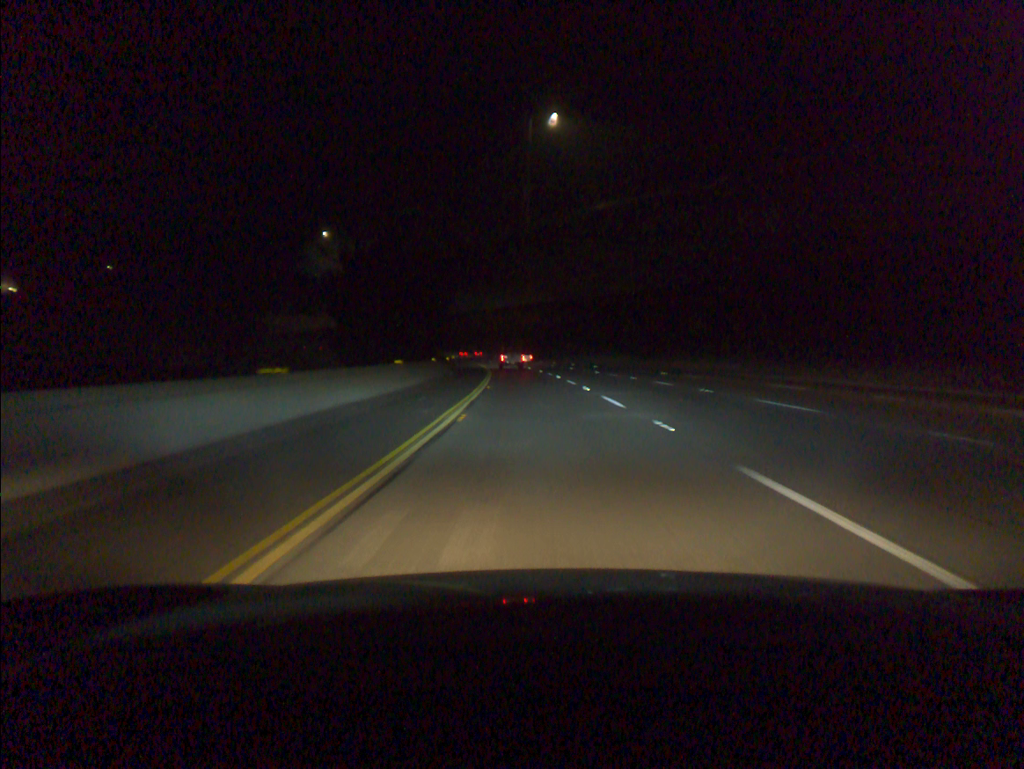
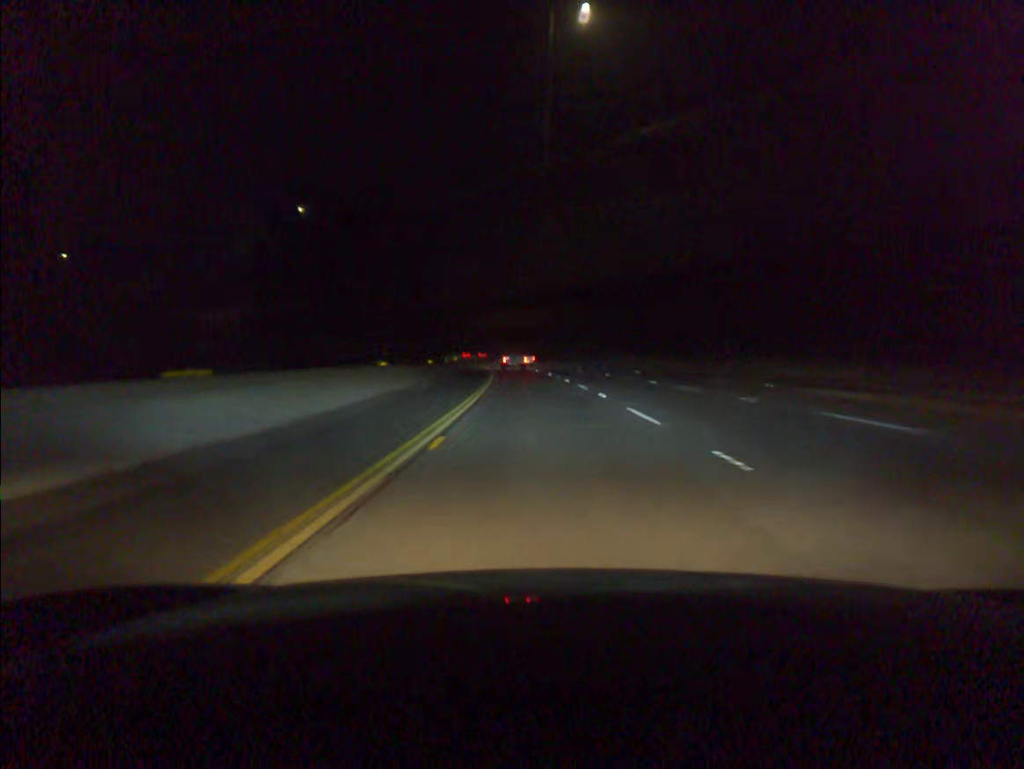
(-0.2, +19.0) m; -1°
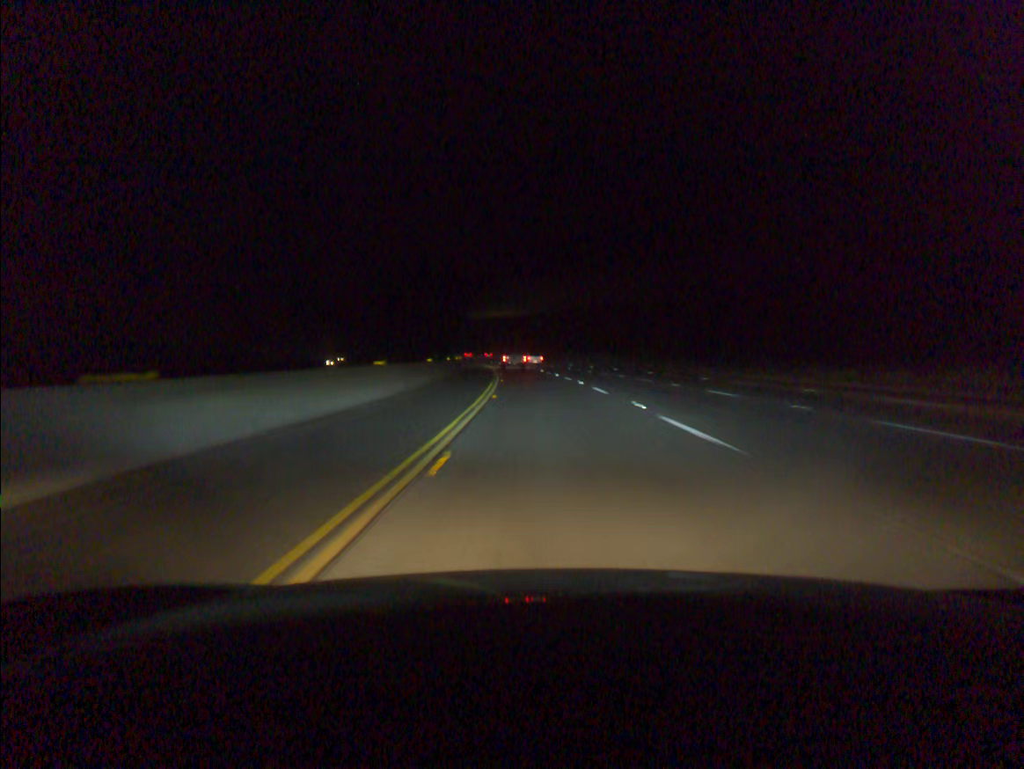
(-3.7, +75.4) m; -5°
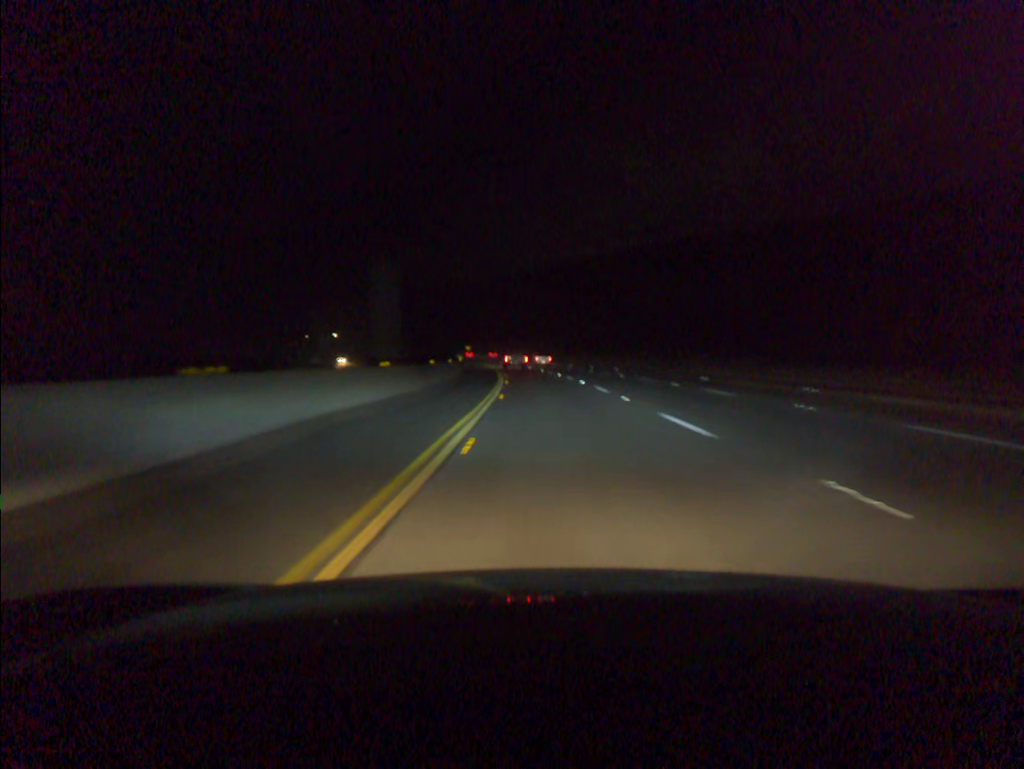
(-2.0, +56.5) m; -4°
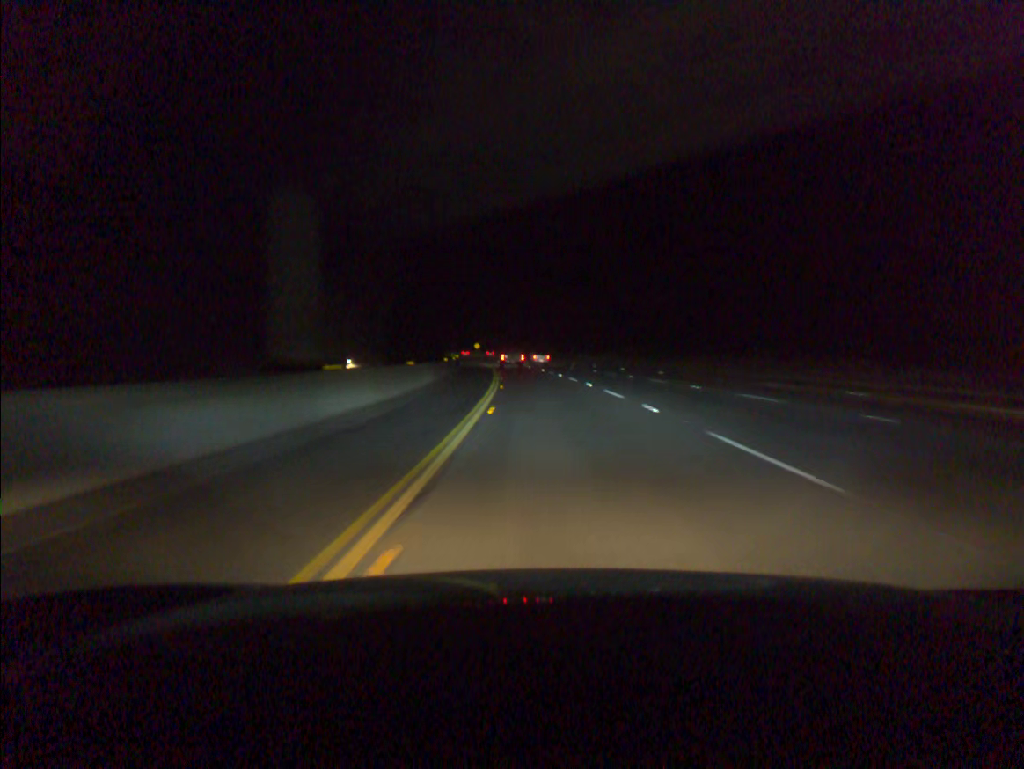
(-0.1, +18.9) m; -1°
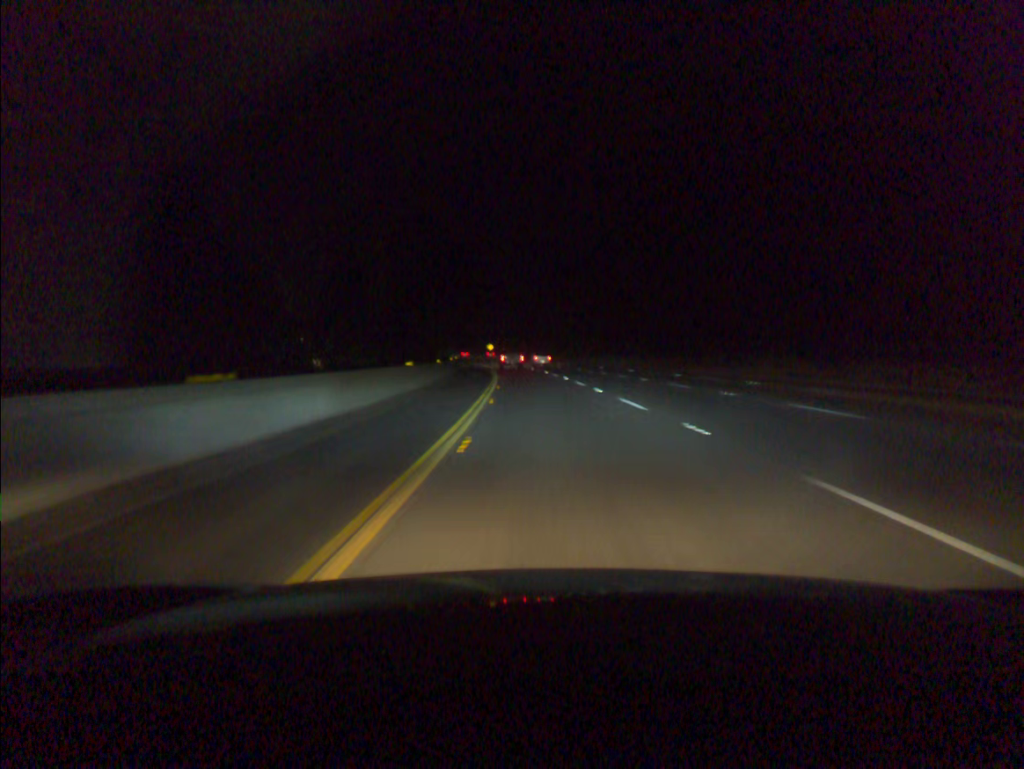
(-0.2, +18.9) m; -1°
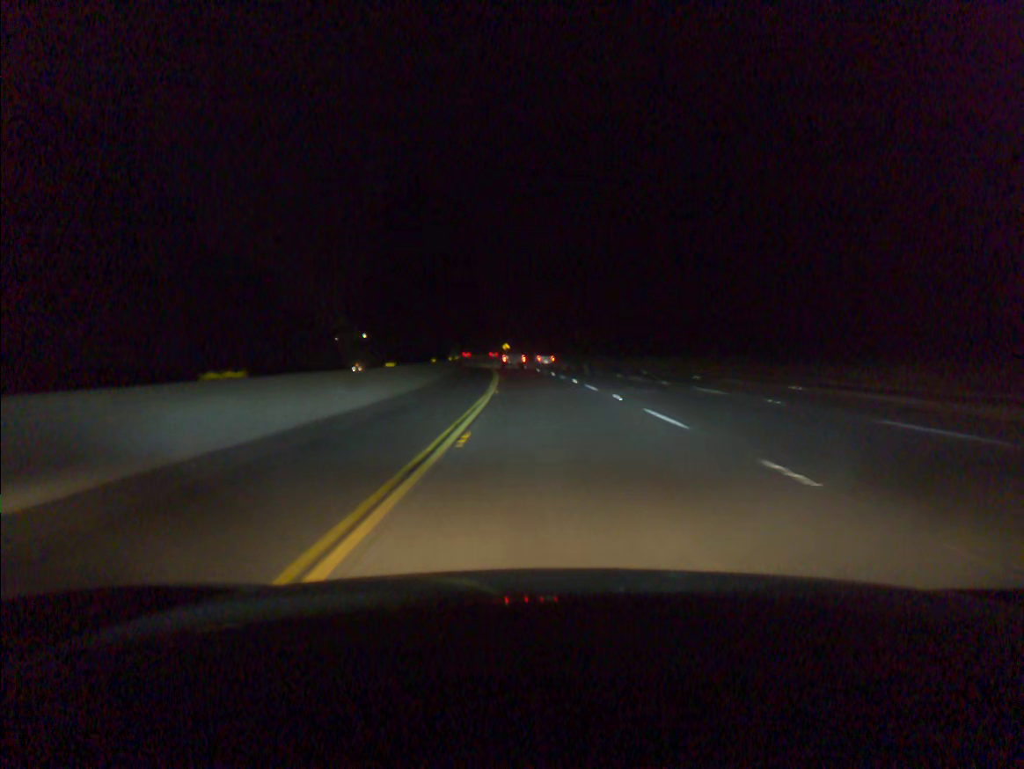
(-0.3, +19.0) m; -1°
